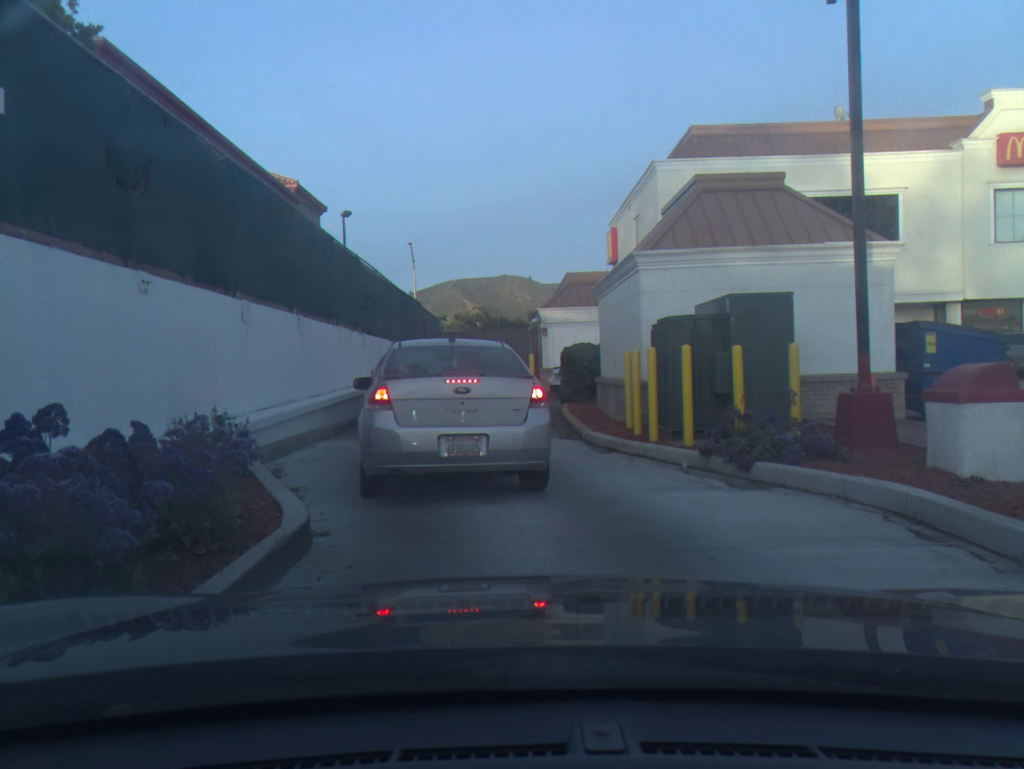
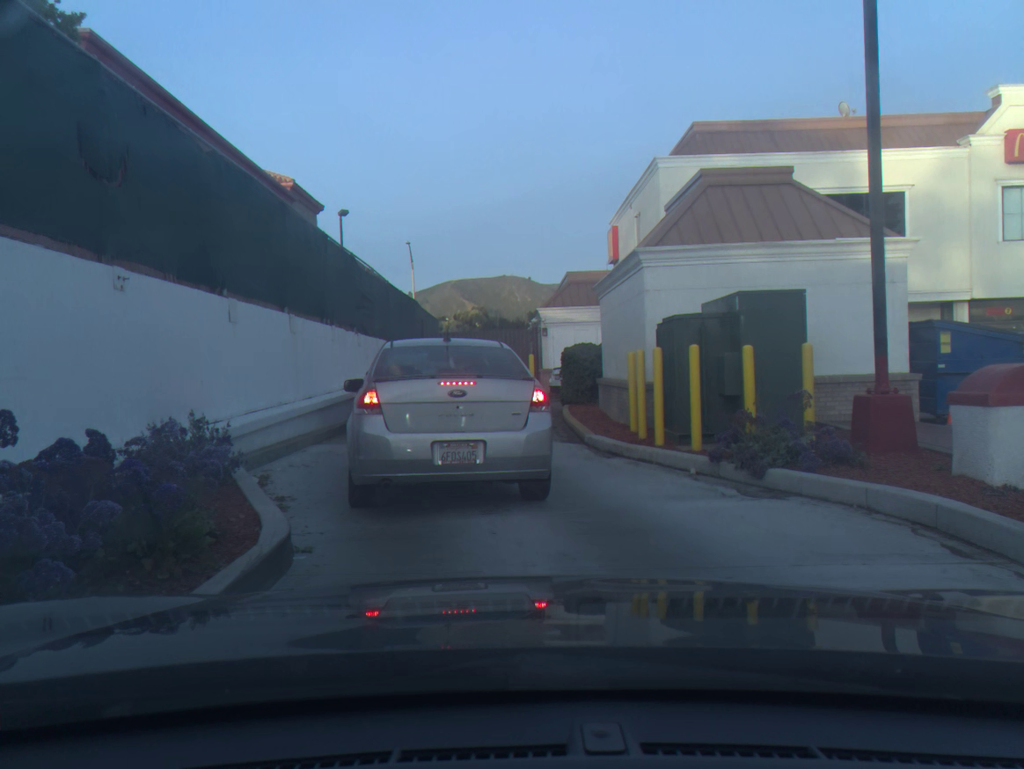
(0.0, +0.4) m; 0°
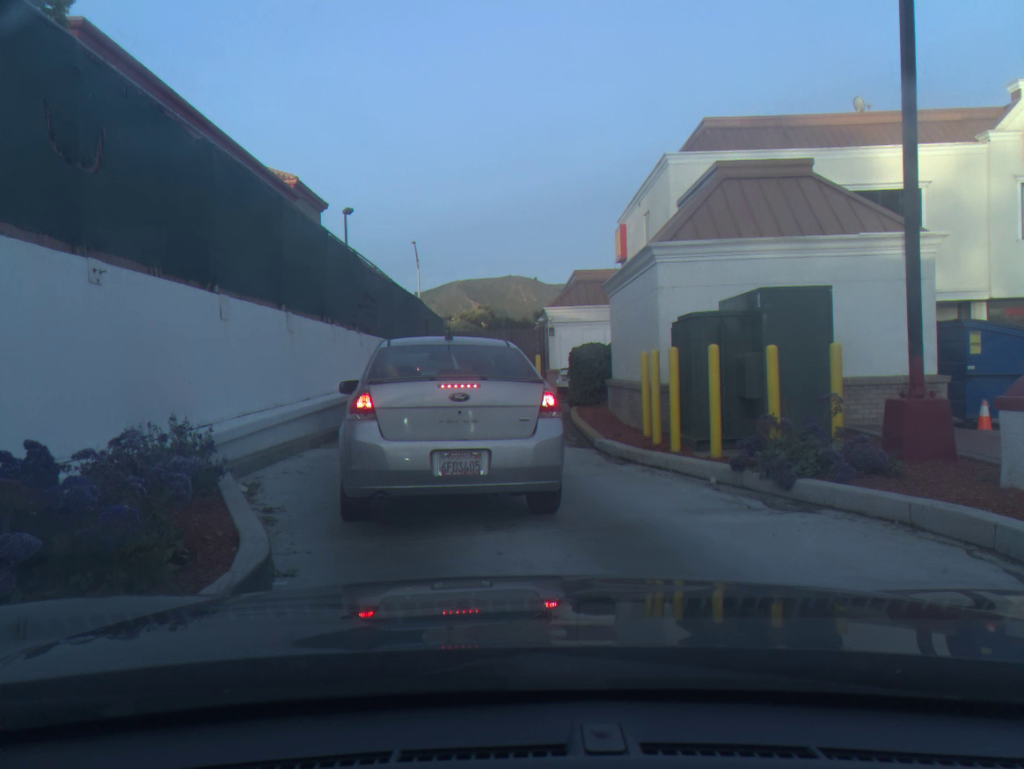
(0.0, +0.6) m; 0°
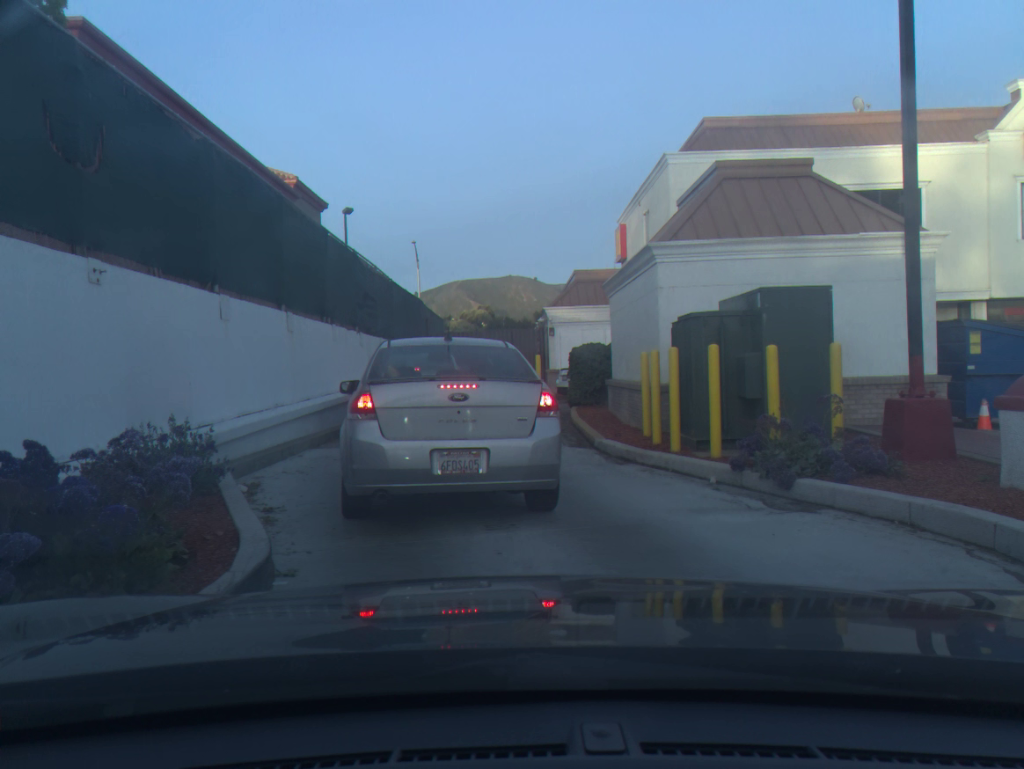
(0.0, 0.0) m; 0°
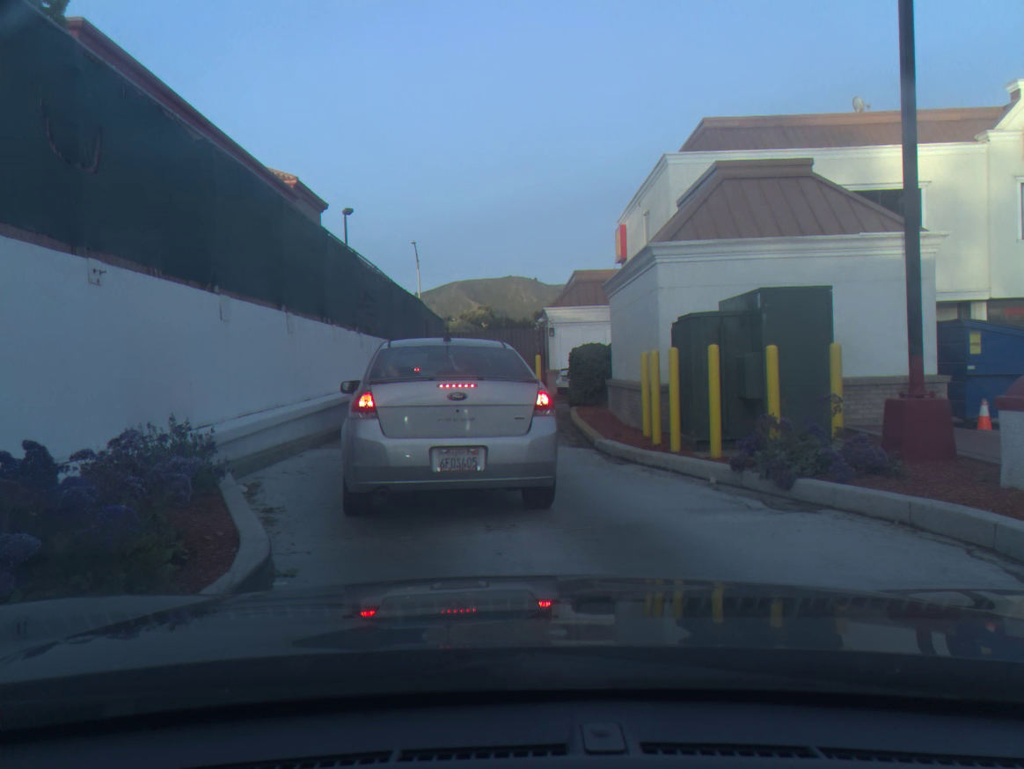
(0.0, 0.0) m; 0°
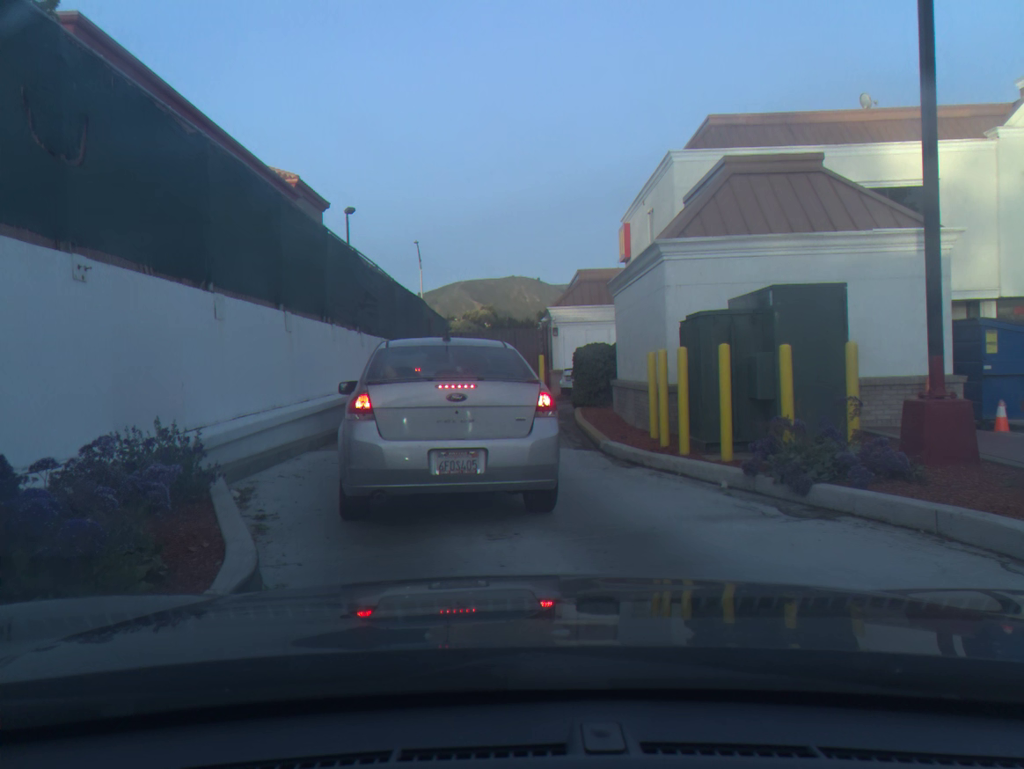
(0.0, +0.3) m; 0°
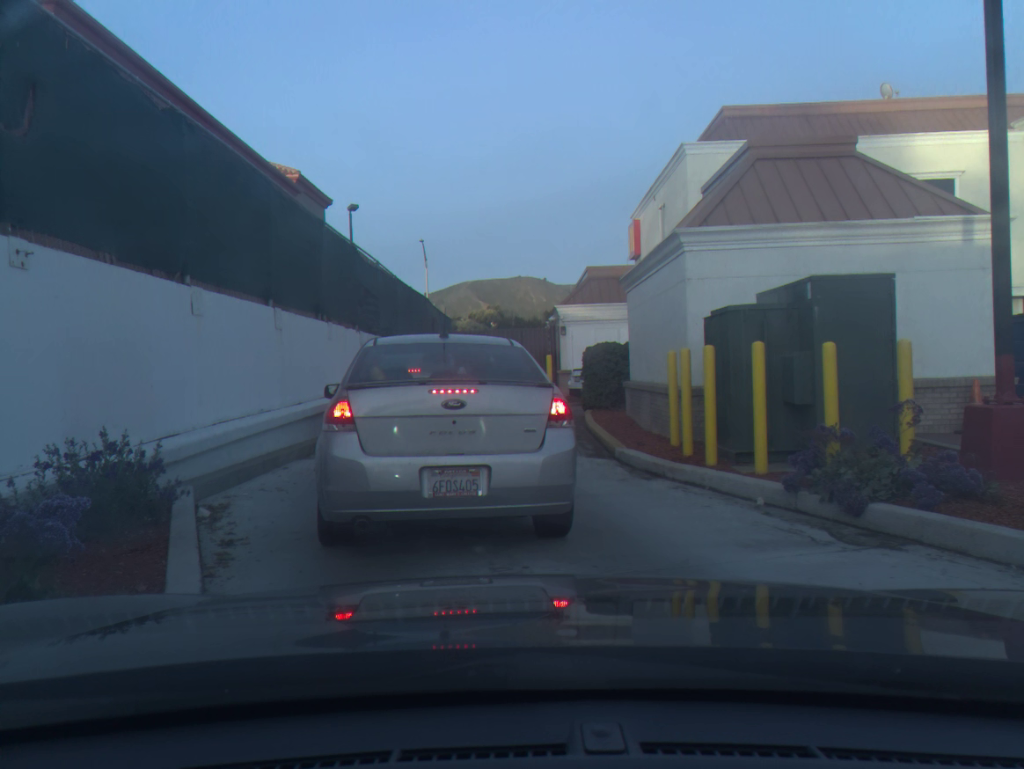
(-0.1, +0.9) m; 0°
